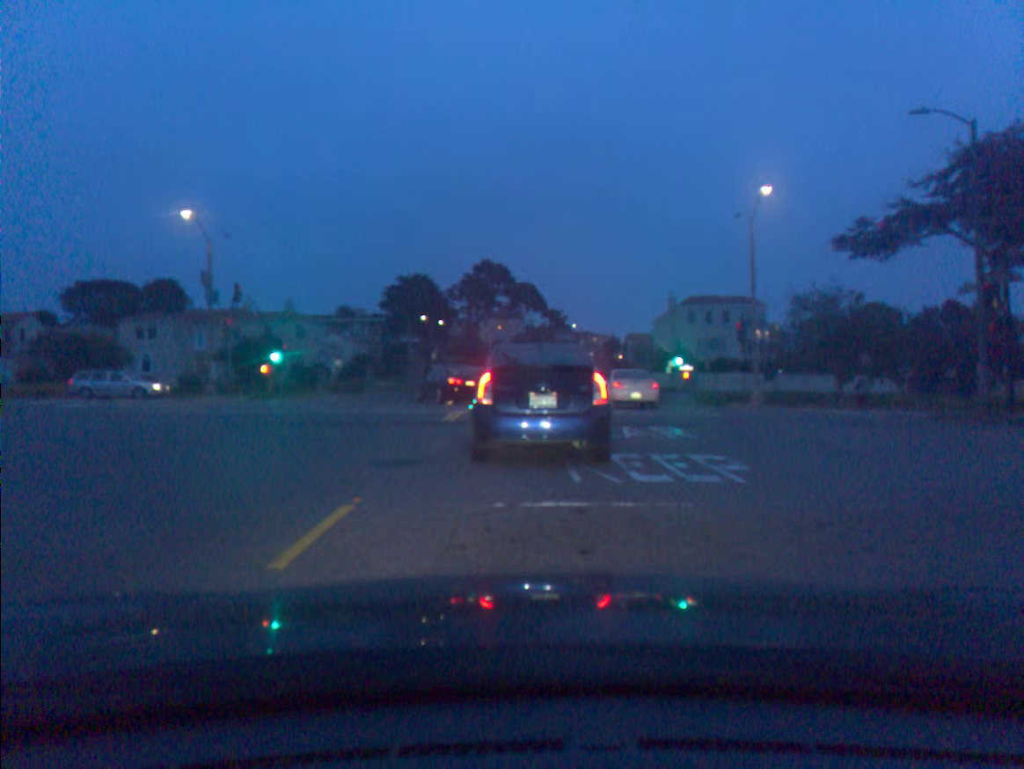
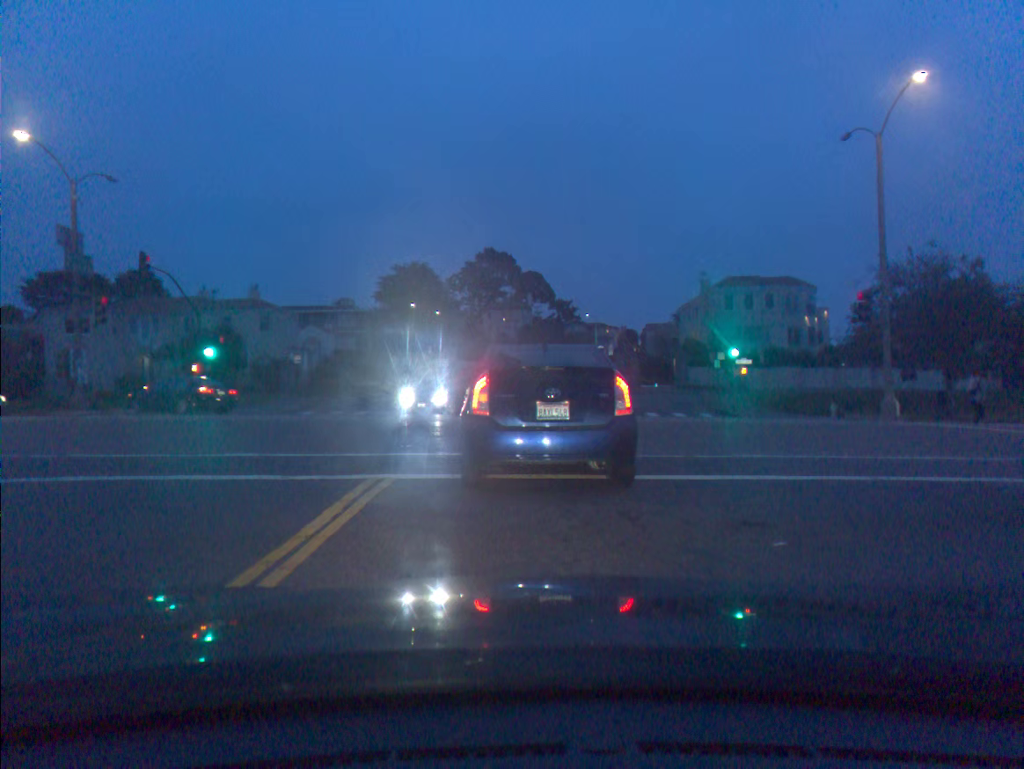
(0.0, +12.6) m; -1°
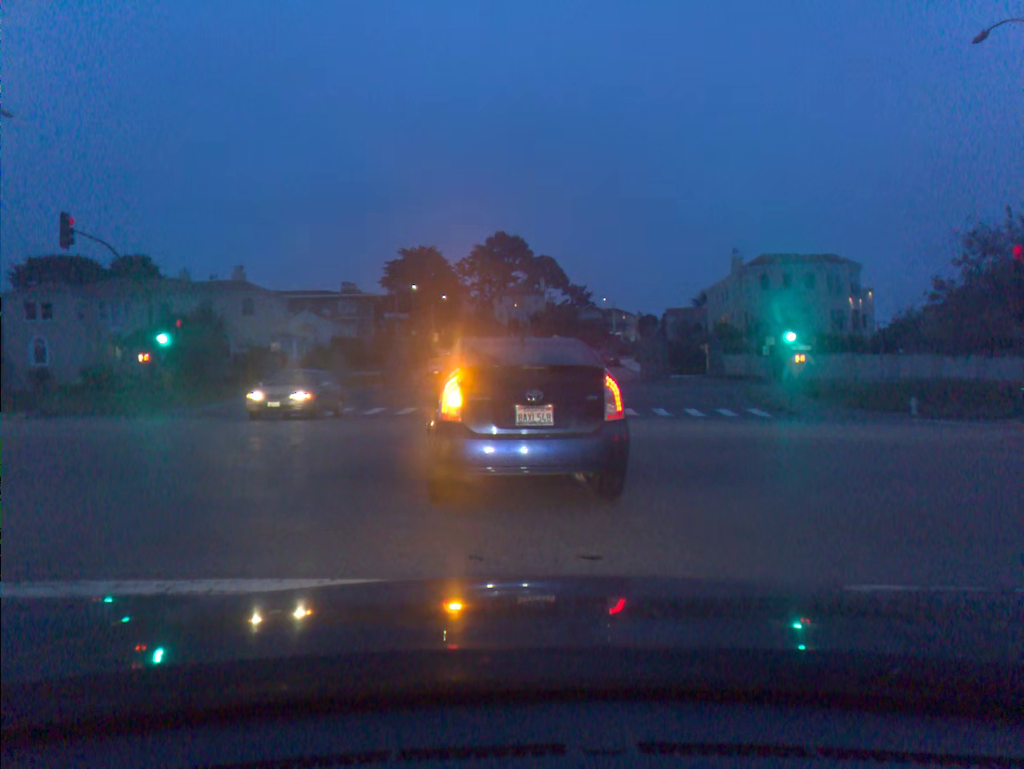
(0.0, +7.2) m; -1°
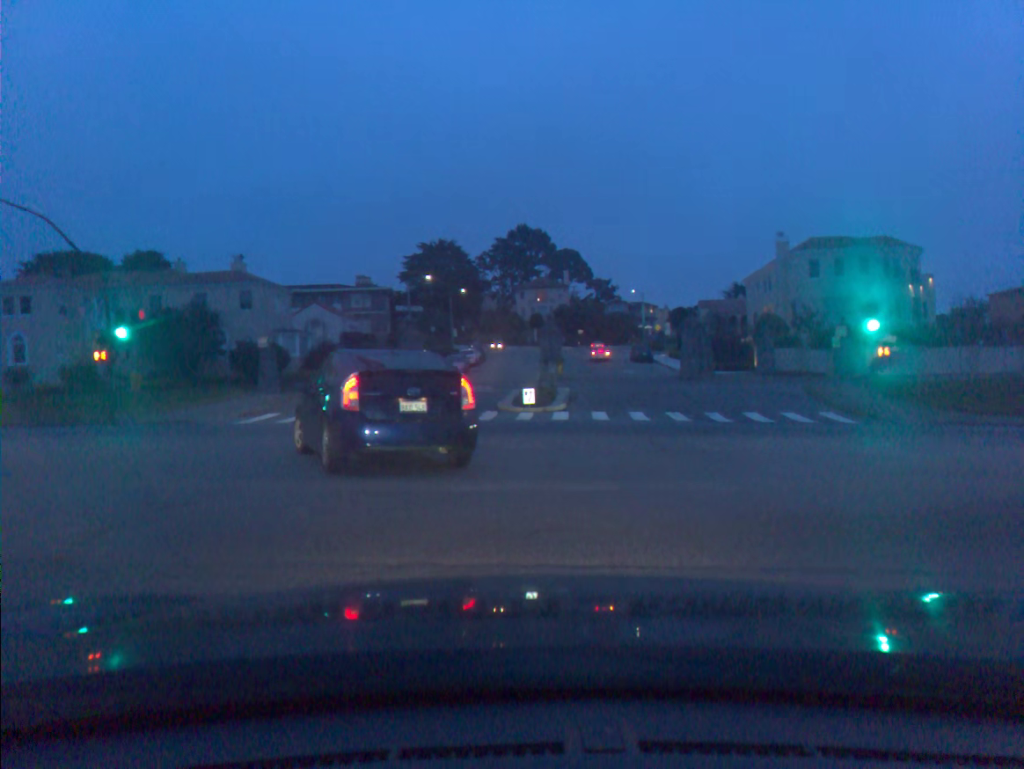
(0.0, +6.1) m; -1°
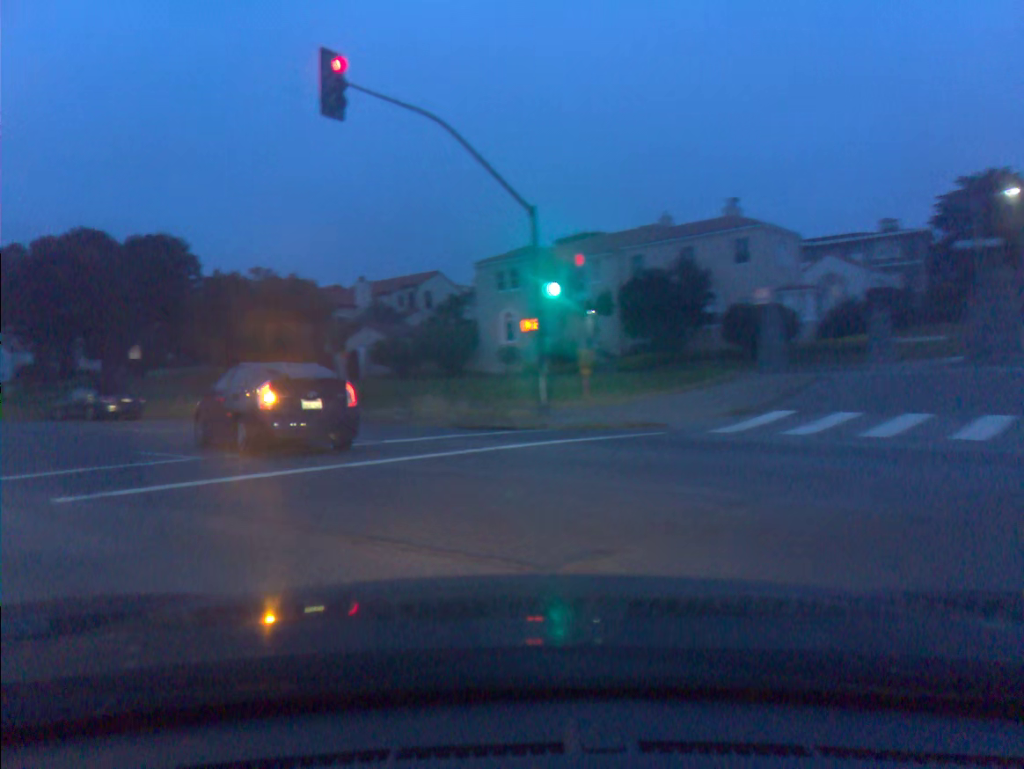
(-3.9, +13.5) m; -40°
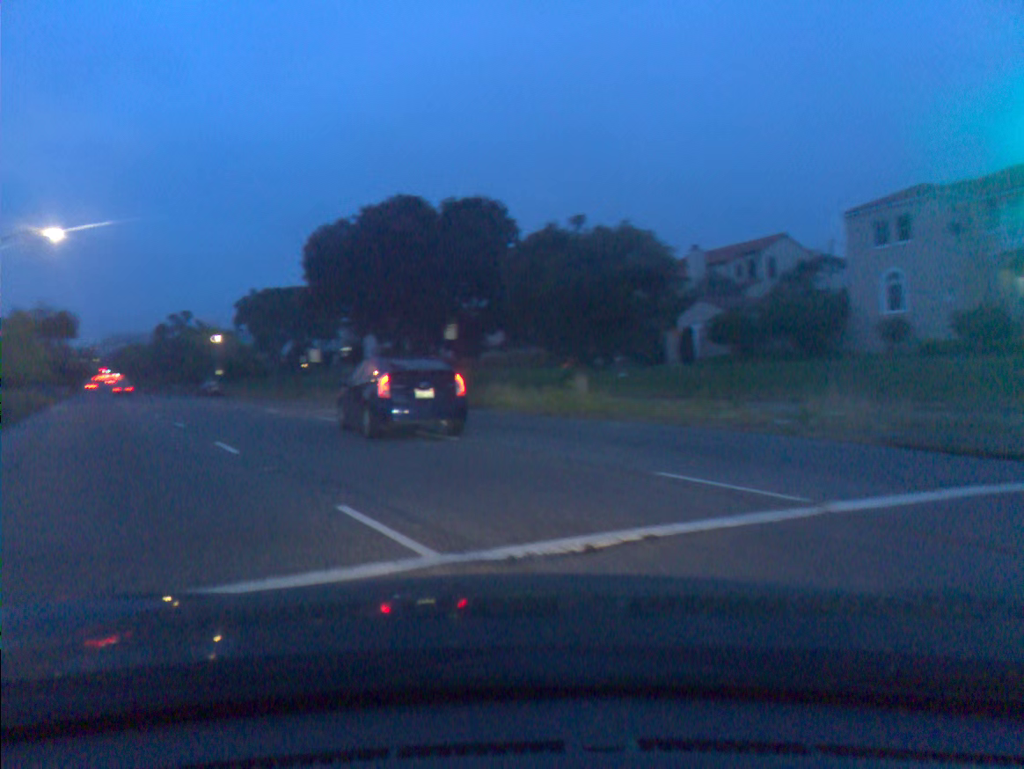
(-1.6, +7.9) m; -22°
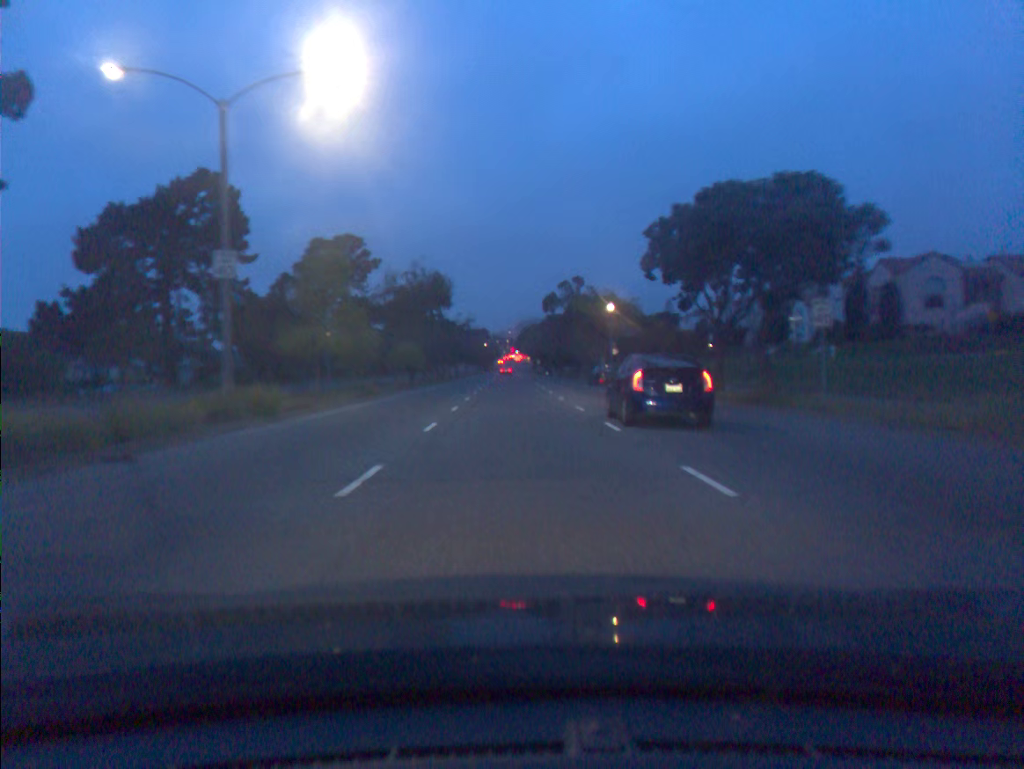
(-8.1, +25.5) m; -24°
